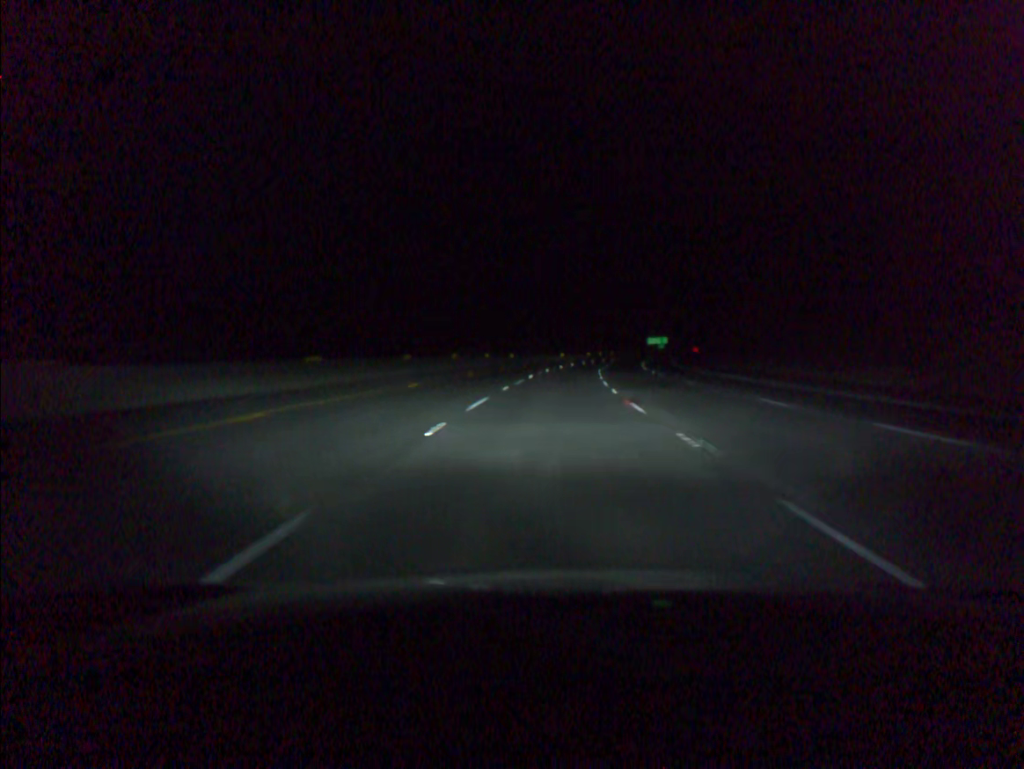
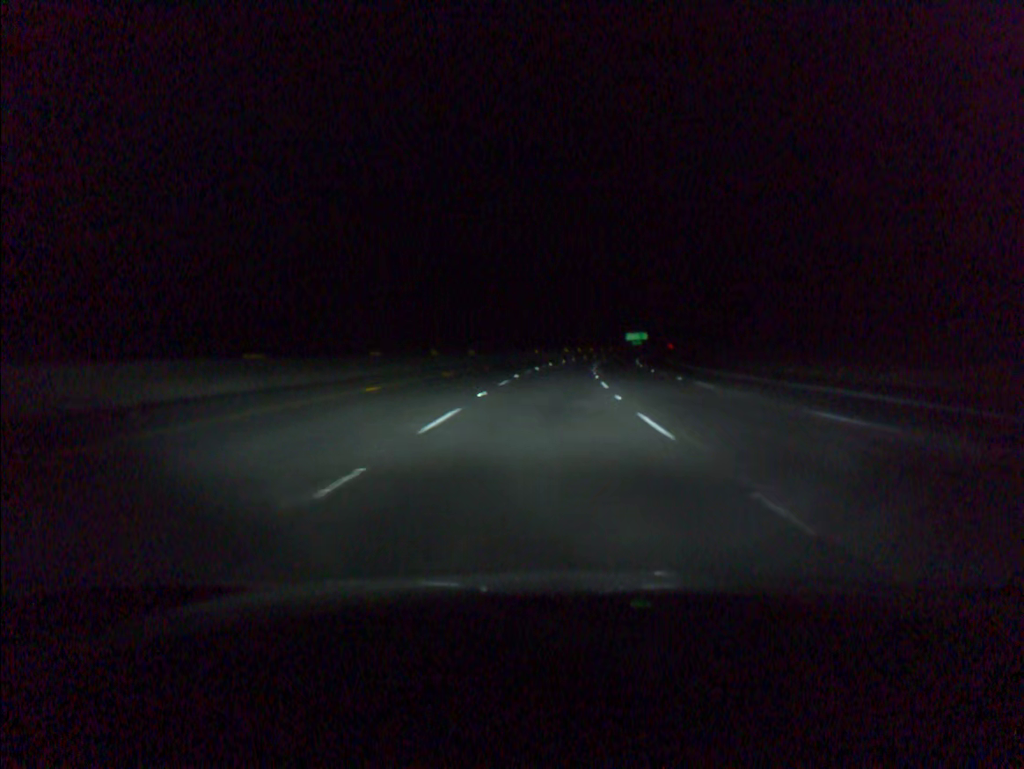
(+0.3, +19.5) m; +2°
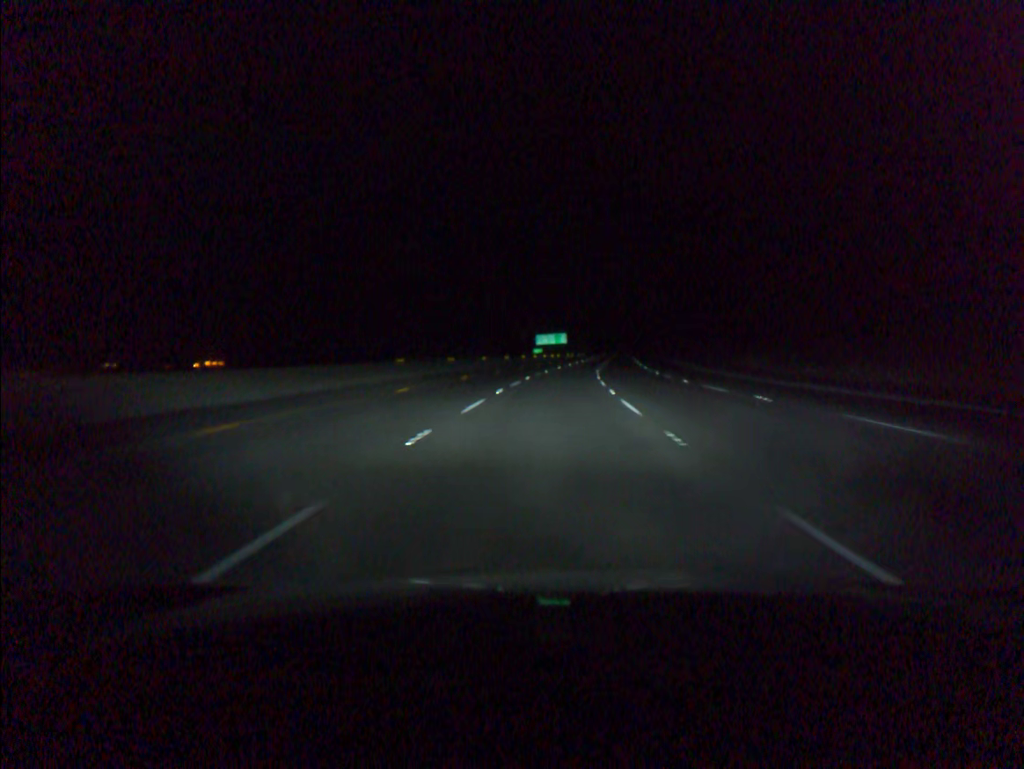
(+6.3, +97.0) m; +8°
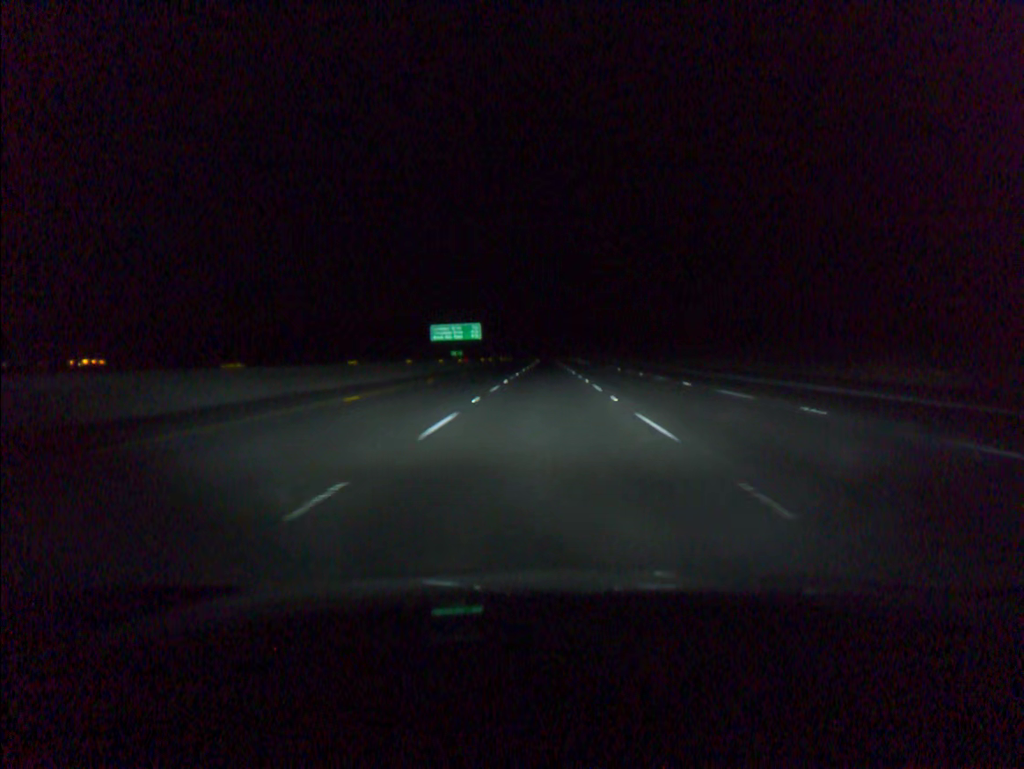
(+4.2, +77.7) m; +5°
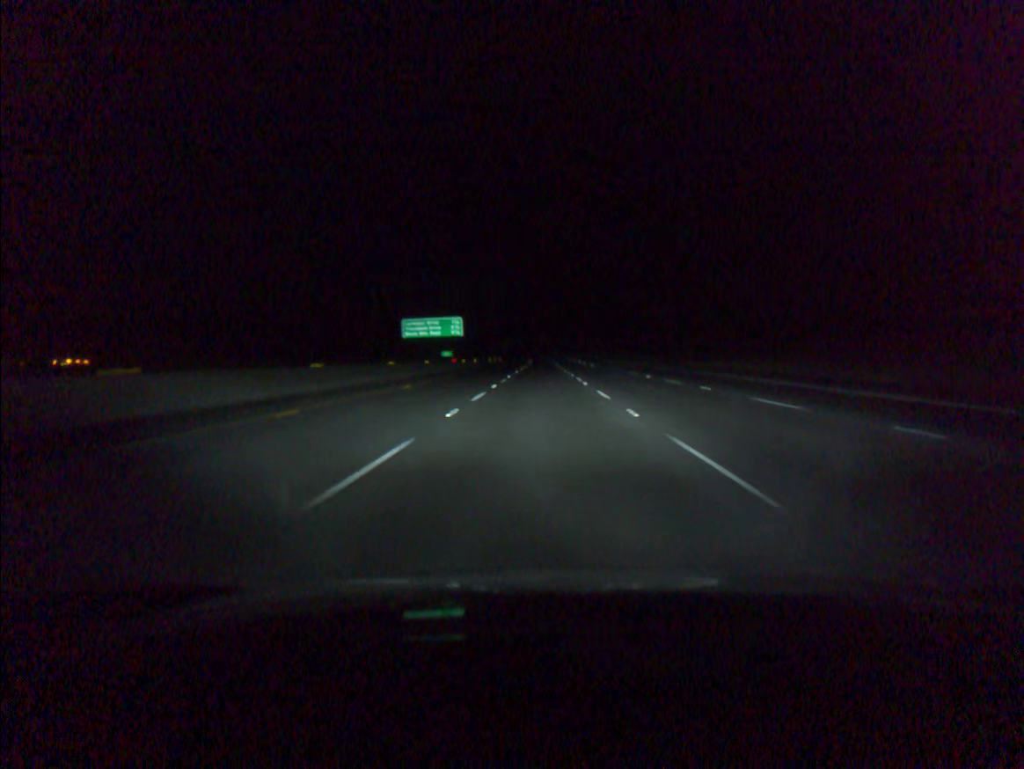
(+0.1, +19.5) m; 0°
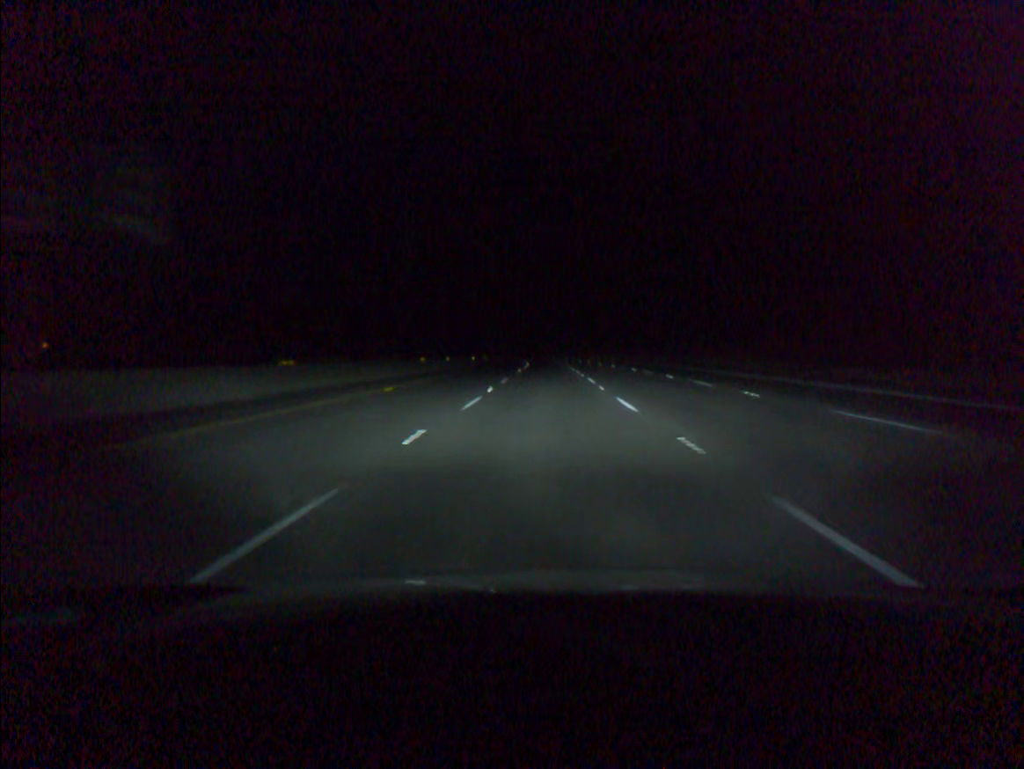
(-0.1, +77.8) m; 0°
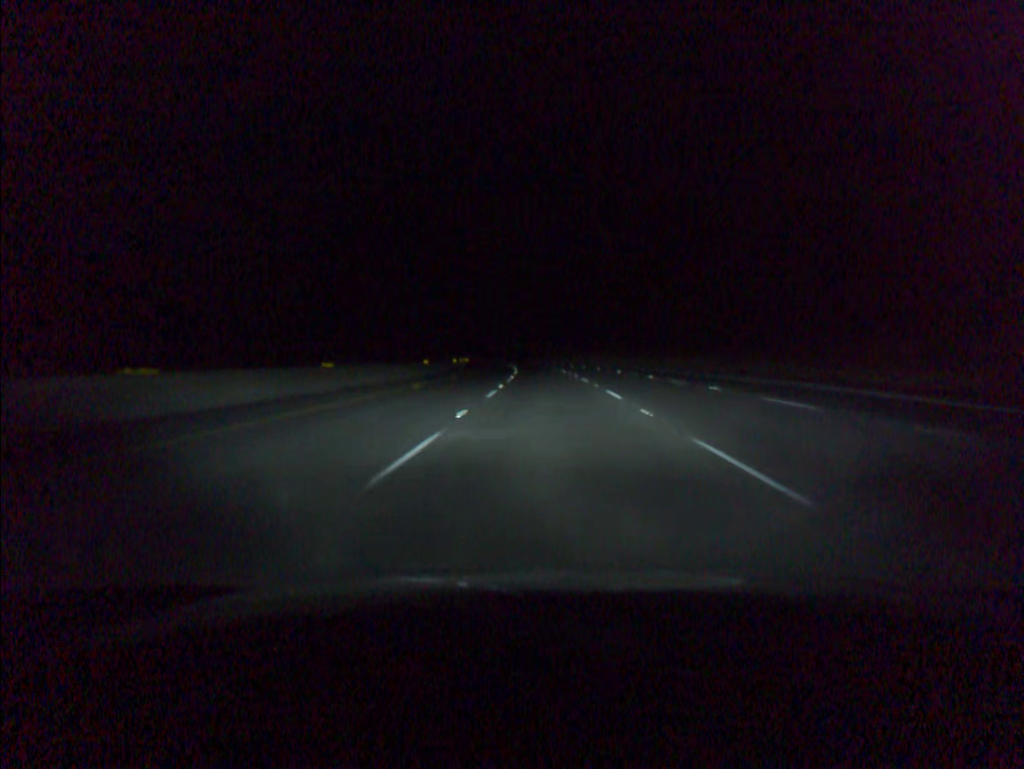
(0.0, +38.9) m; 0°
